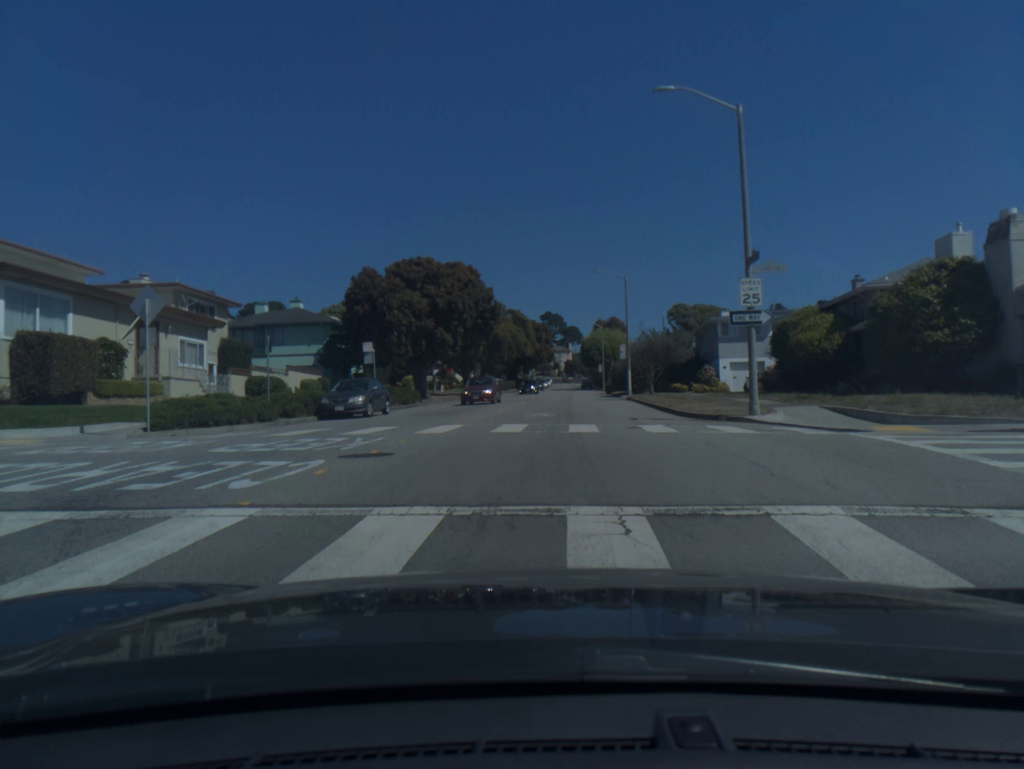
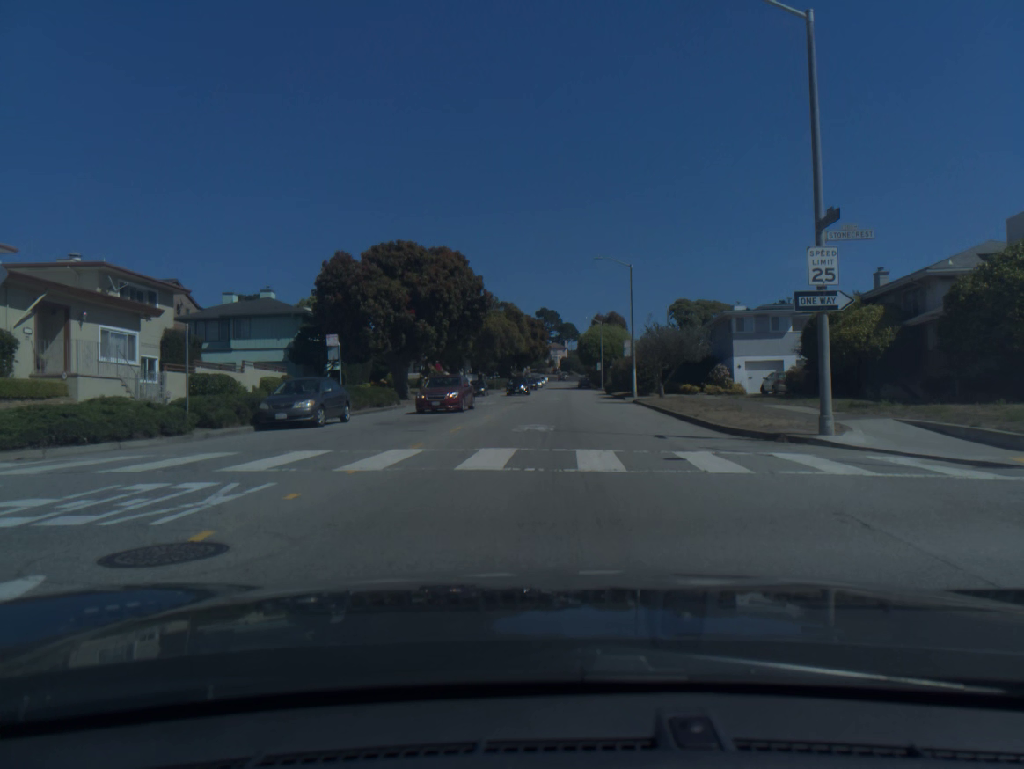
(0.0, +5.5) m; 0°
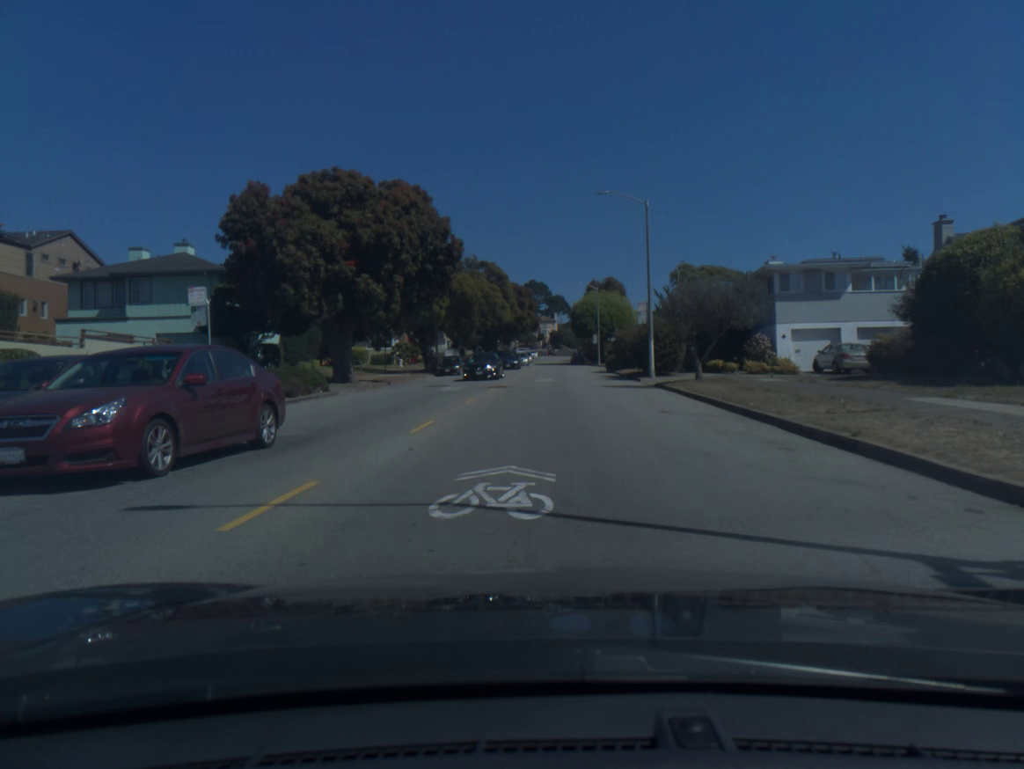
(+0.1, +12.1) m; +1°
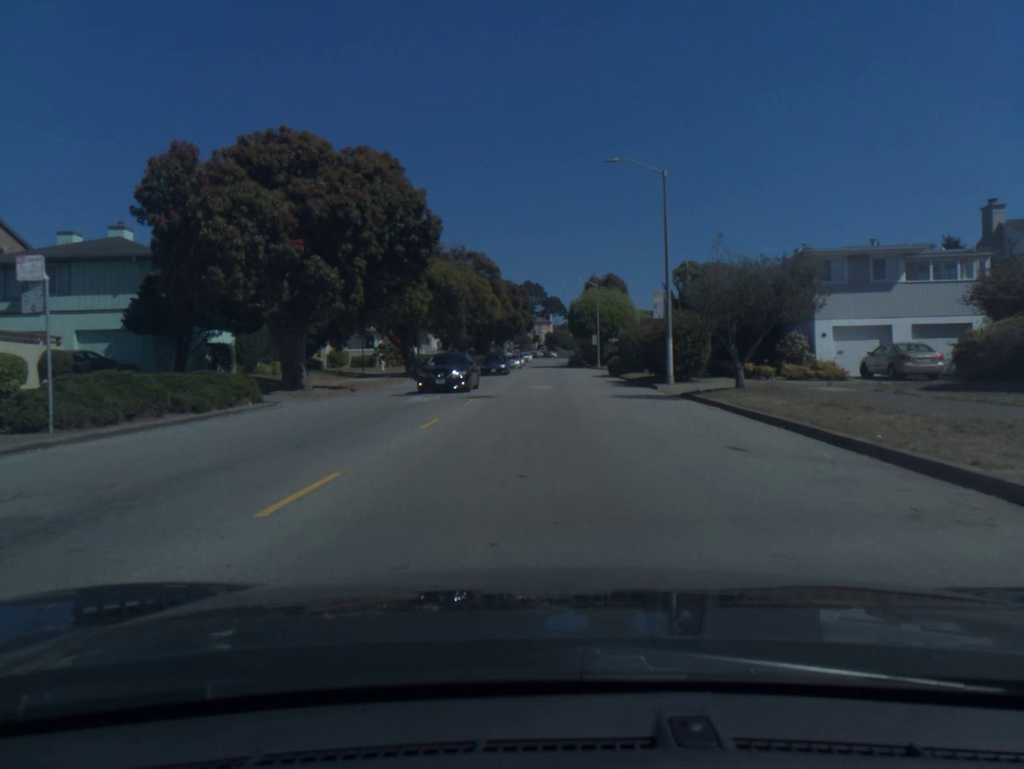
(0.0, +6.6) m; 0°
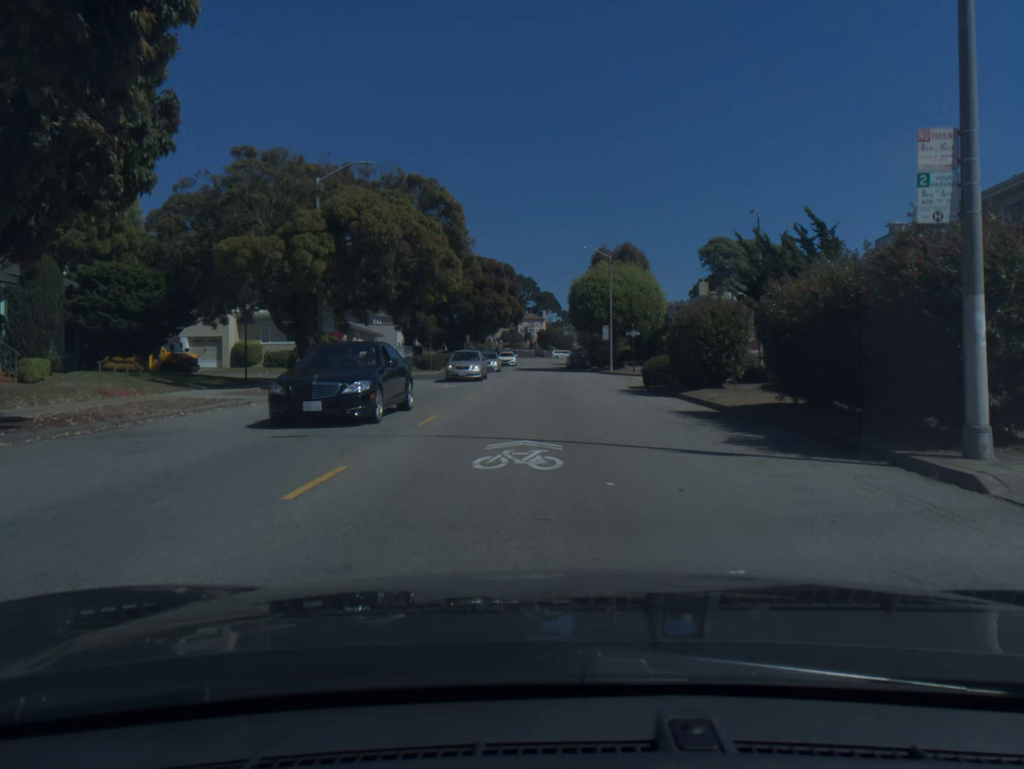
(+0.1, +21.6) m; 0°
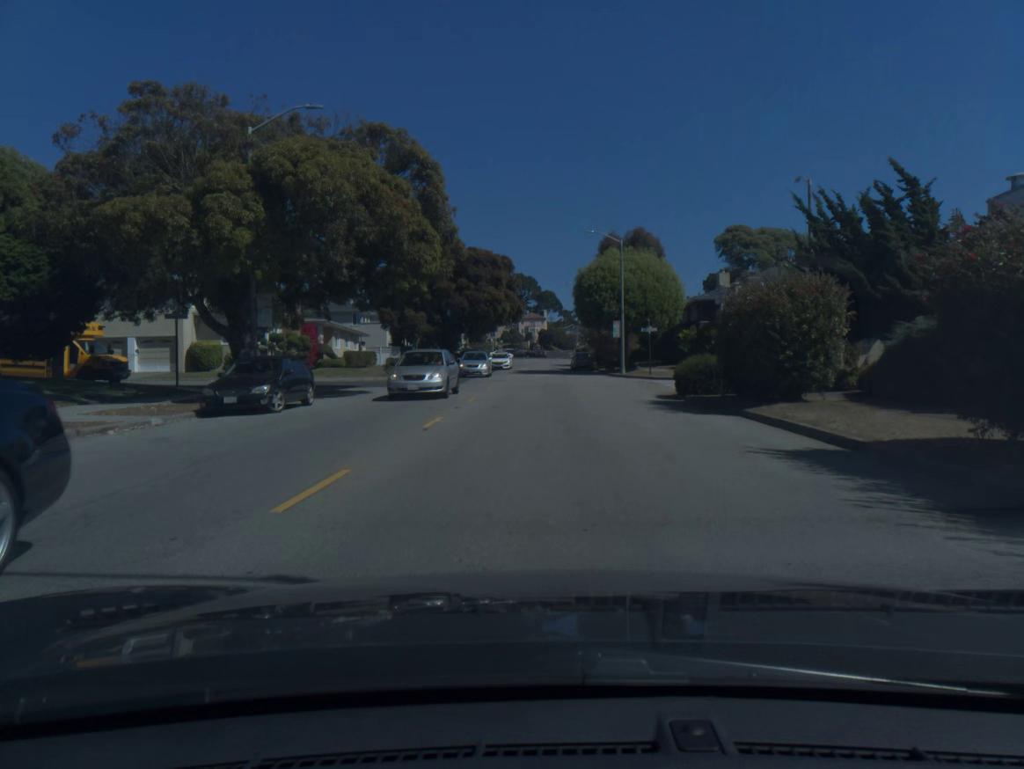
(0.0, +7.4) m; 0°
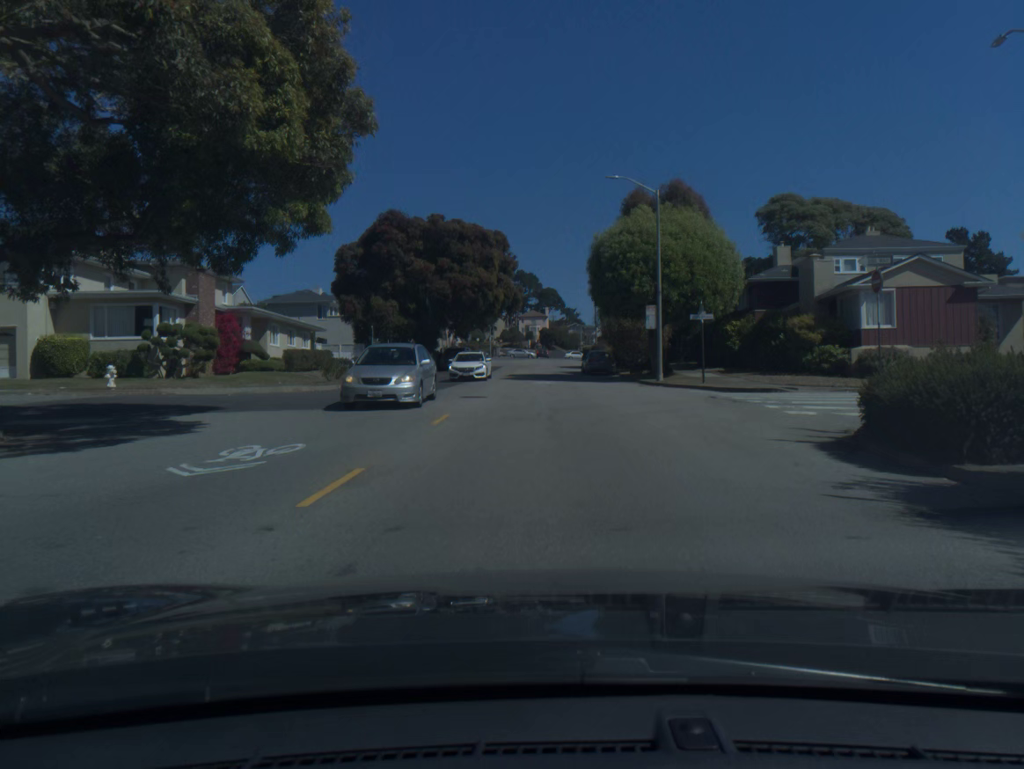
(0.0, +14.7) m; 0°
